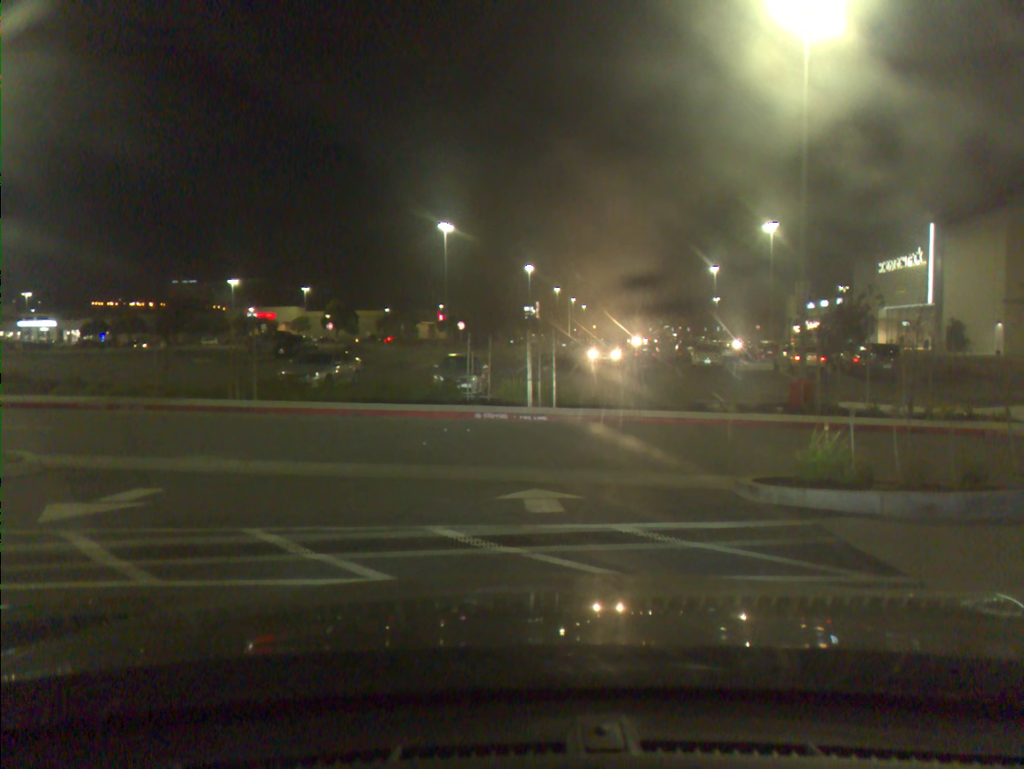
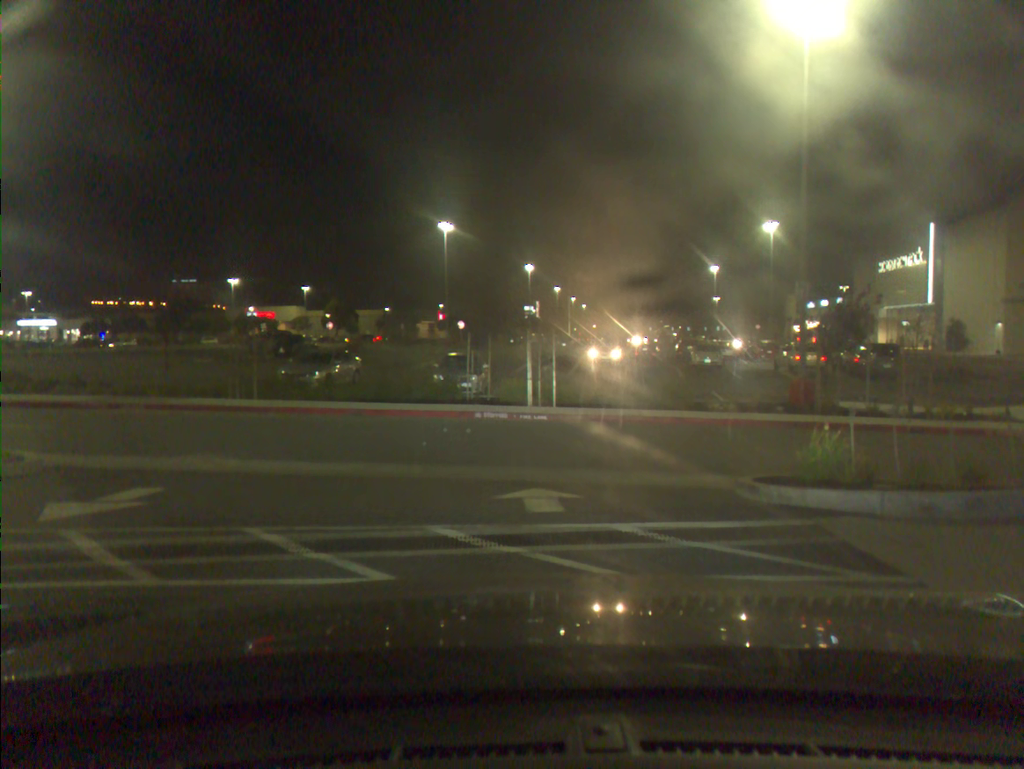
(0.0, 0.0) m; 0°
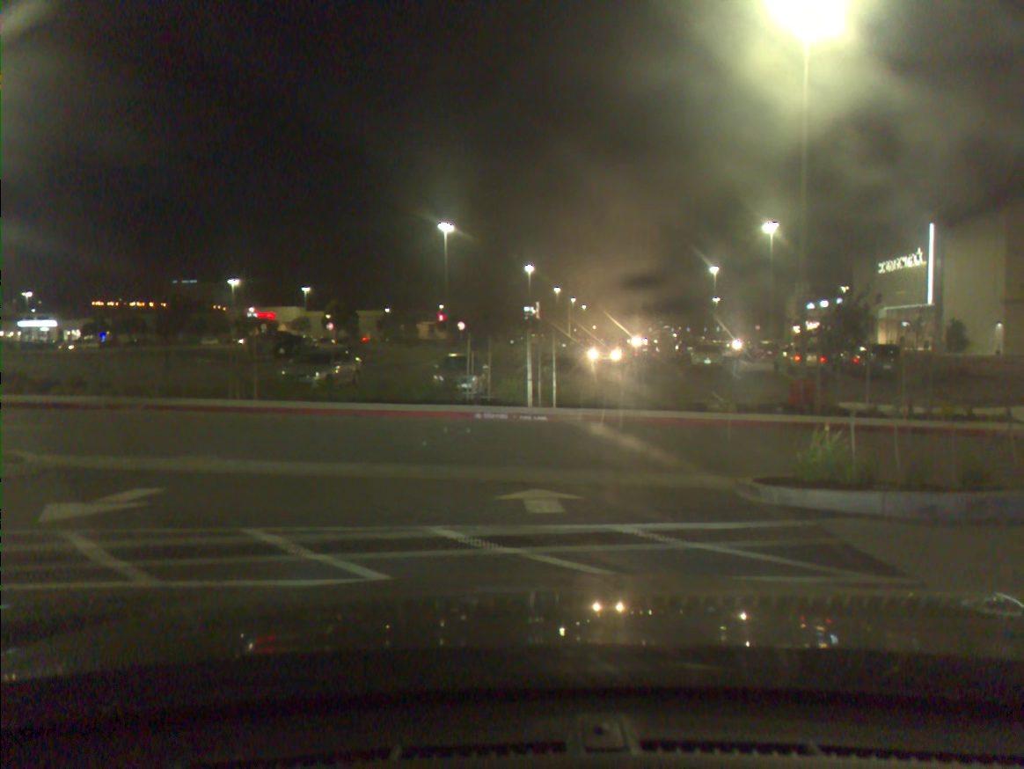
(0.0, 0.0) m; 0°
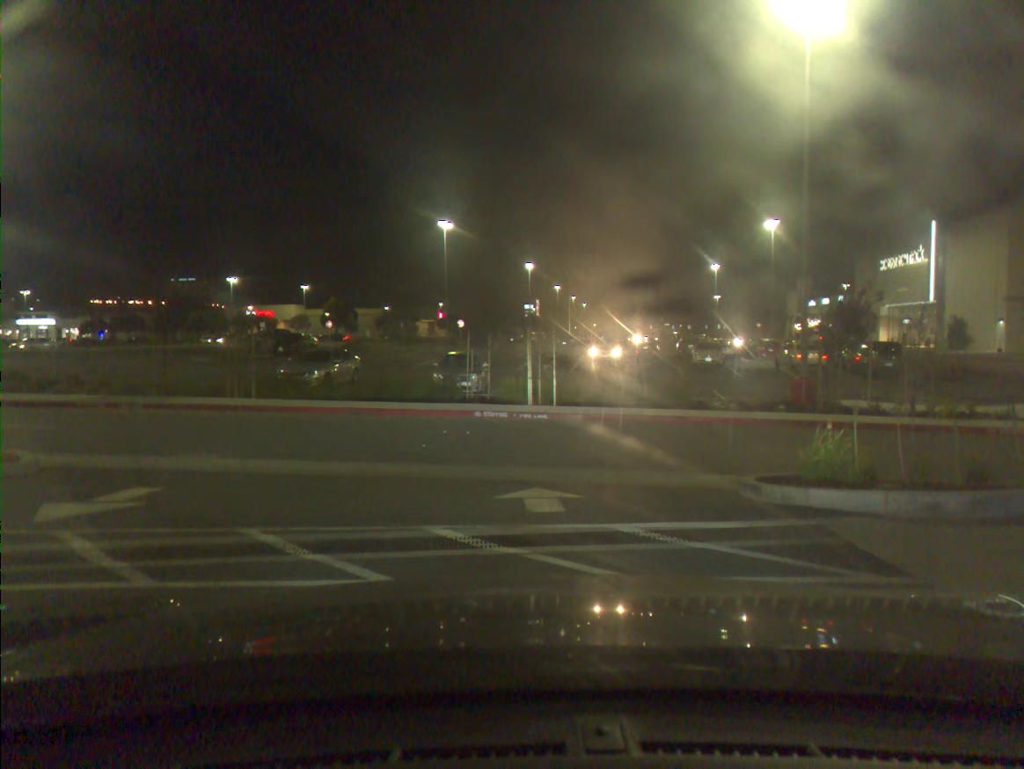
(0.0, 0.0) m; 0°
